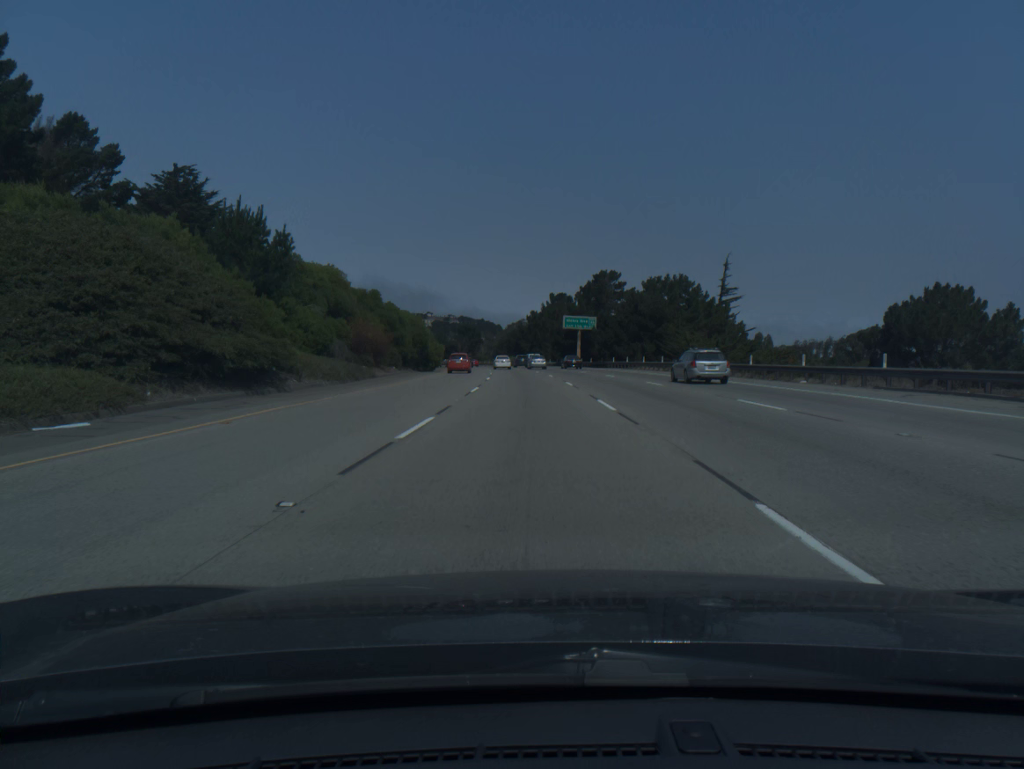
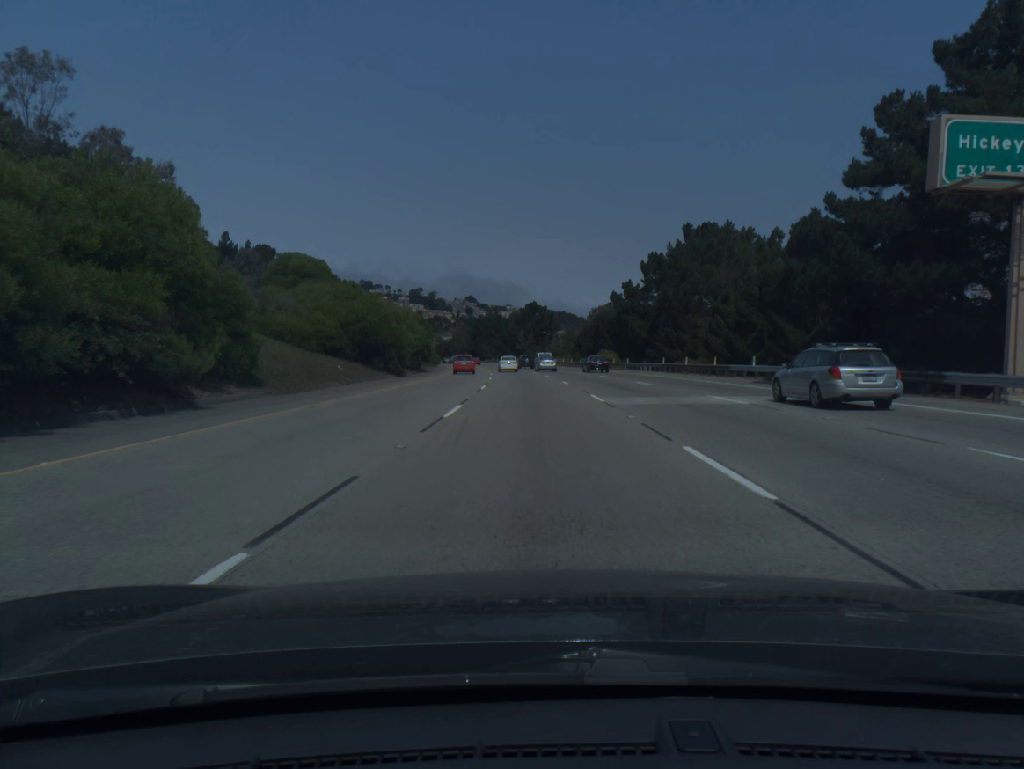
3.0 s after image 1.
(-4.9, +97.8) m; -6°
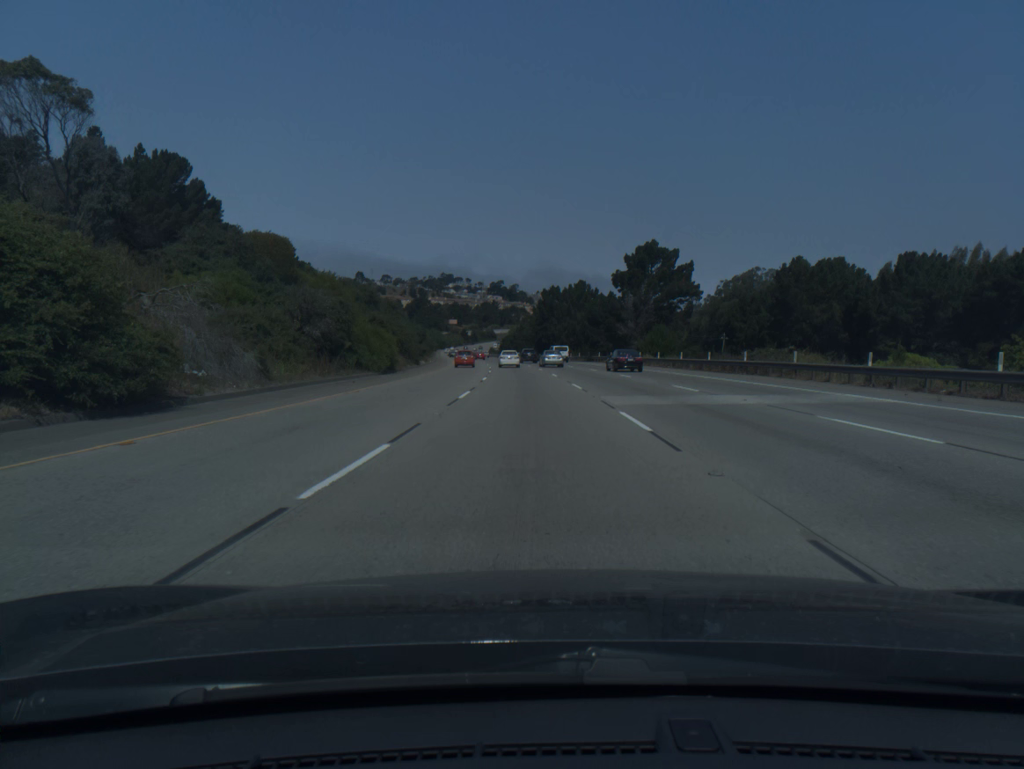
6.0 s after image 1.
(-4.8, +96.5) m; -6°
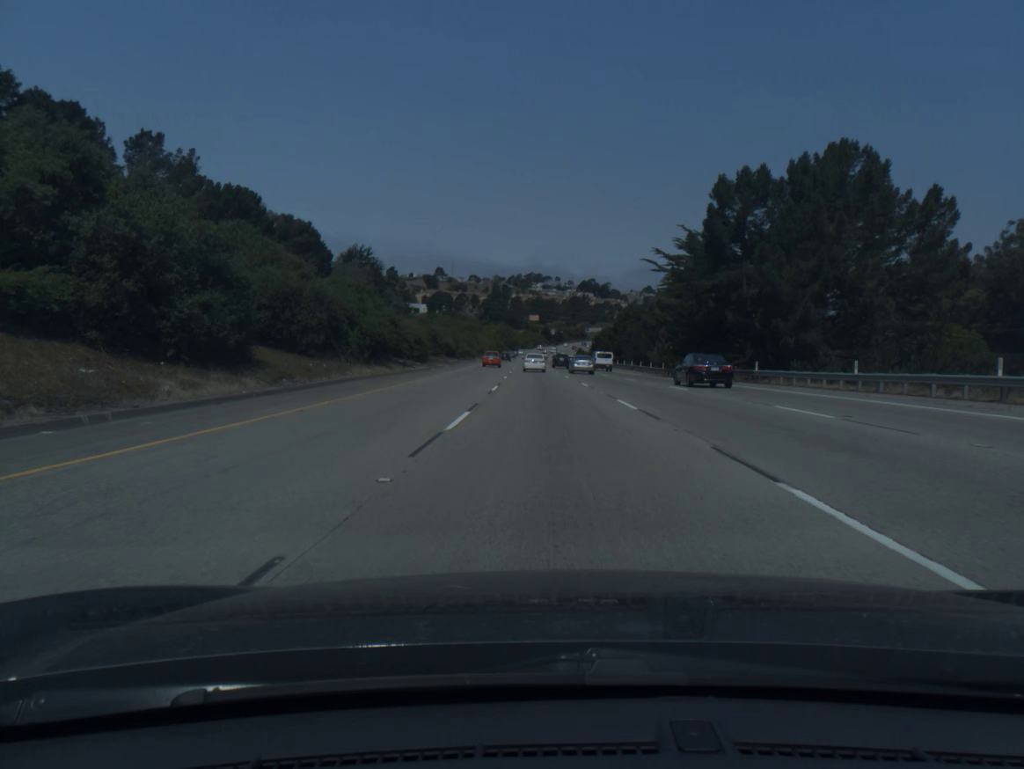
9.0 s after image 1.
(-5.4, +96.2) m; -7°
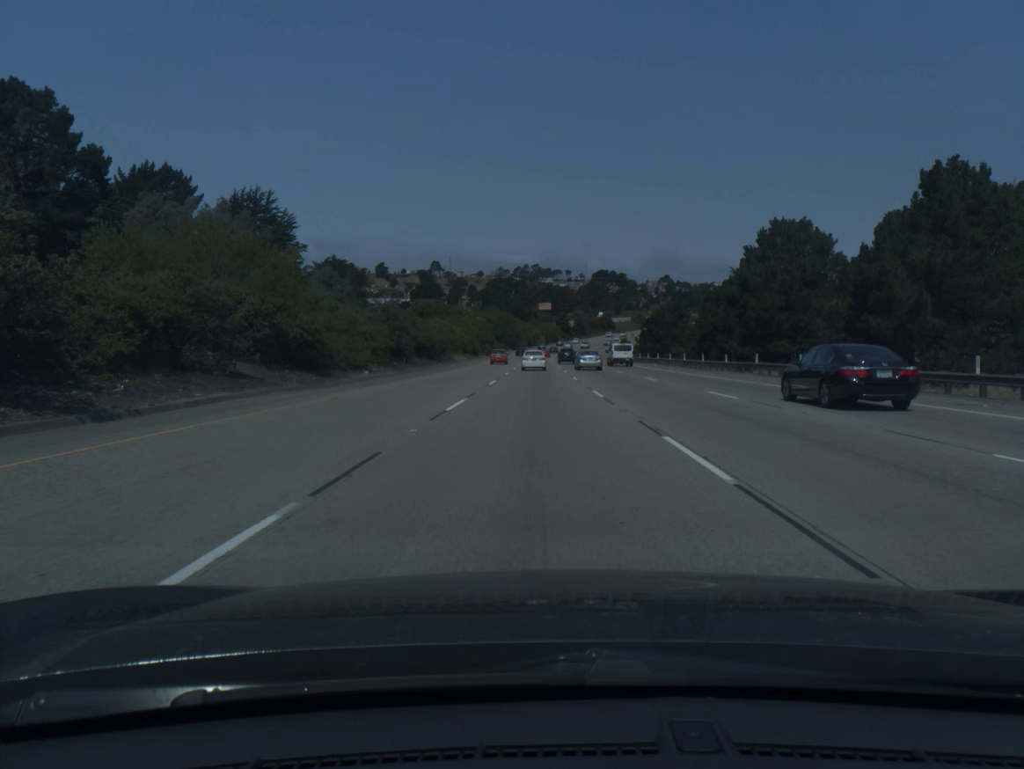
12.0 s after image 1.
(-1.0, +97.9) m; -1°
